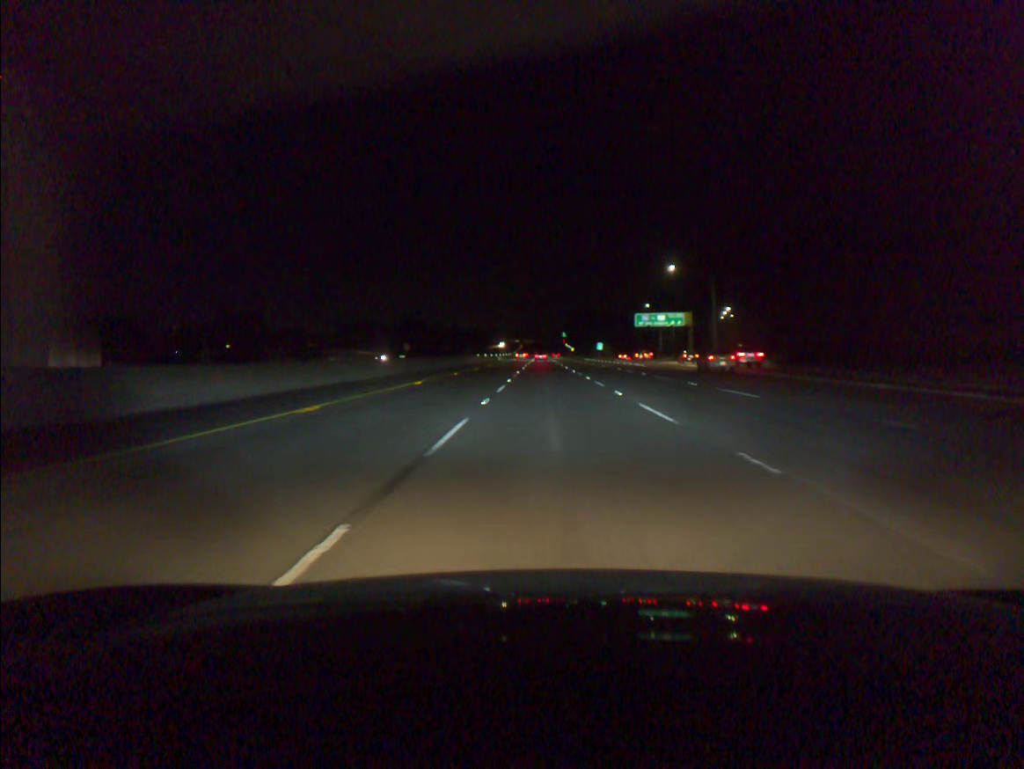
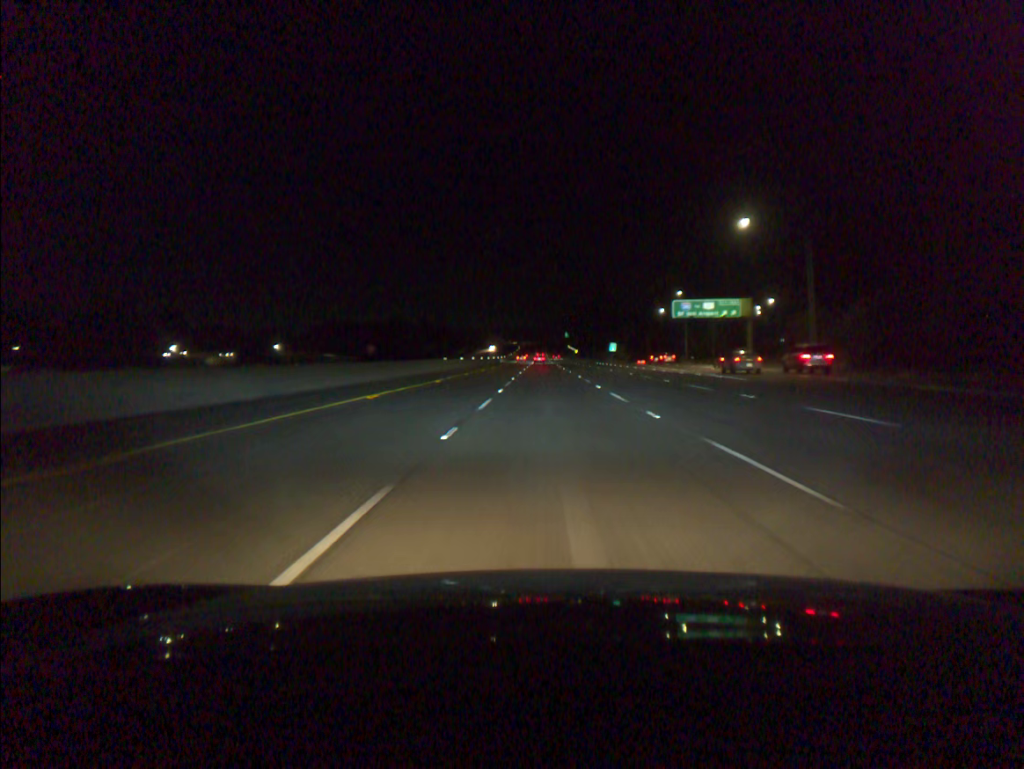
(0.0, +37.1) m; 0°
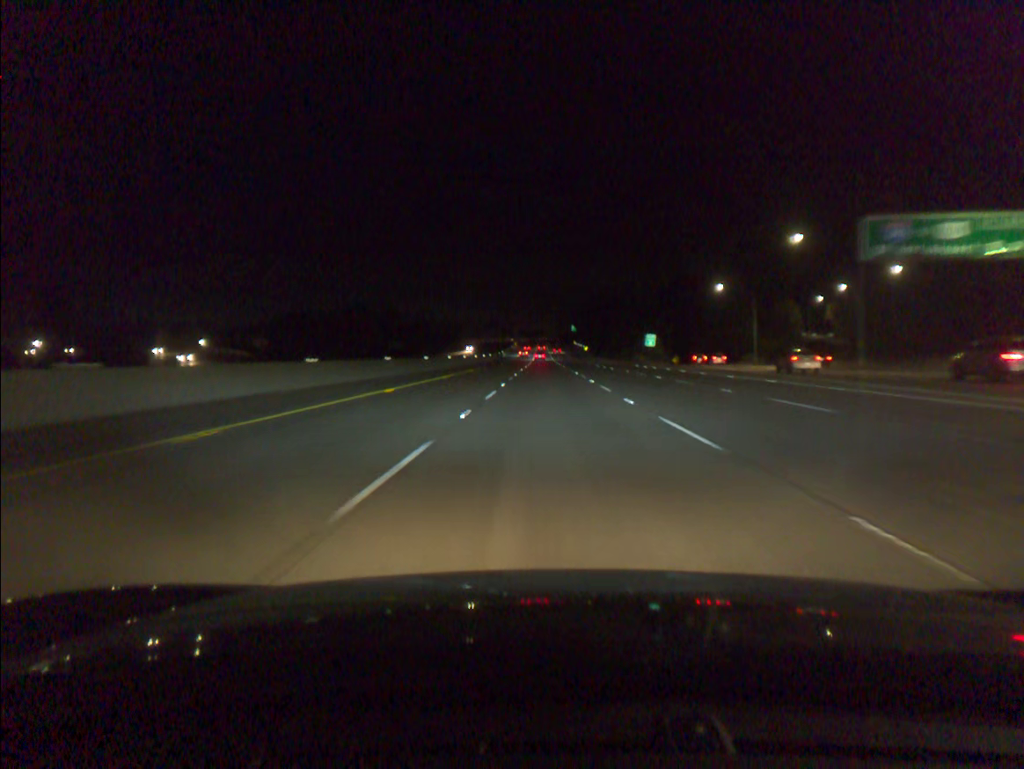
(+0.1, +55.6) m; 0°
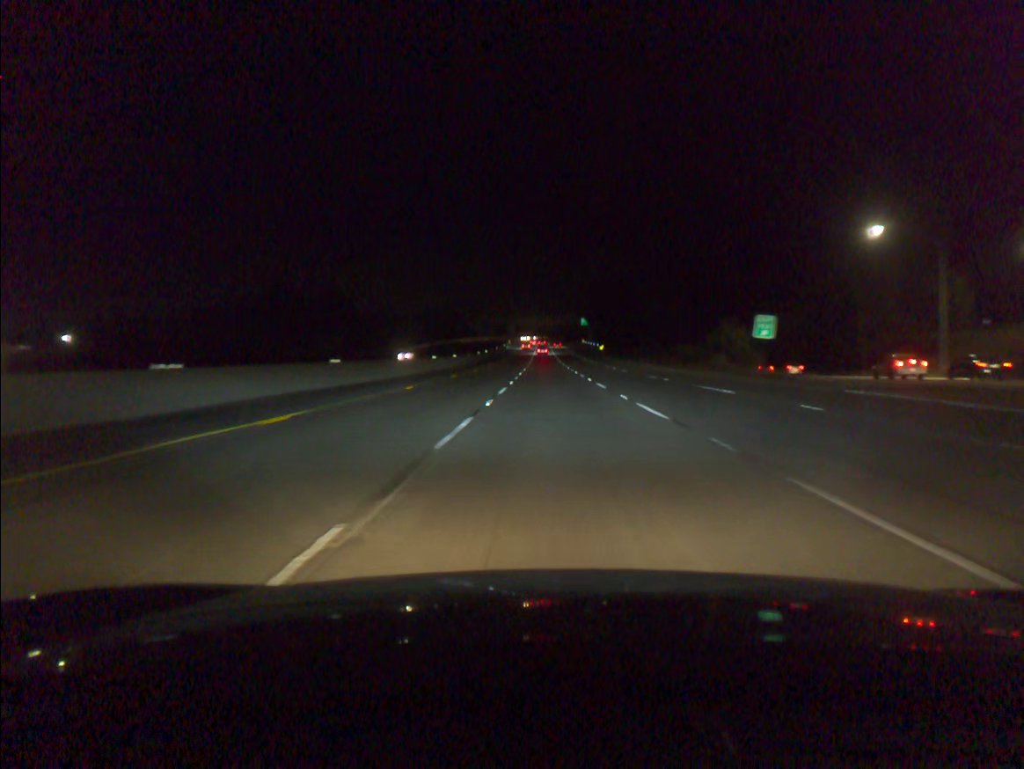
(-0.1, +55.6) m; 0°
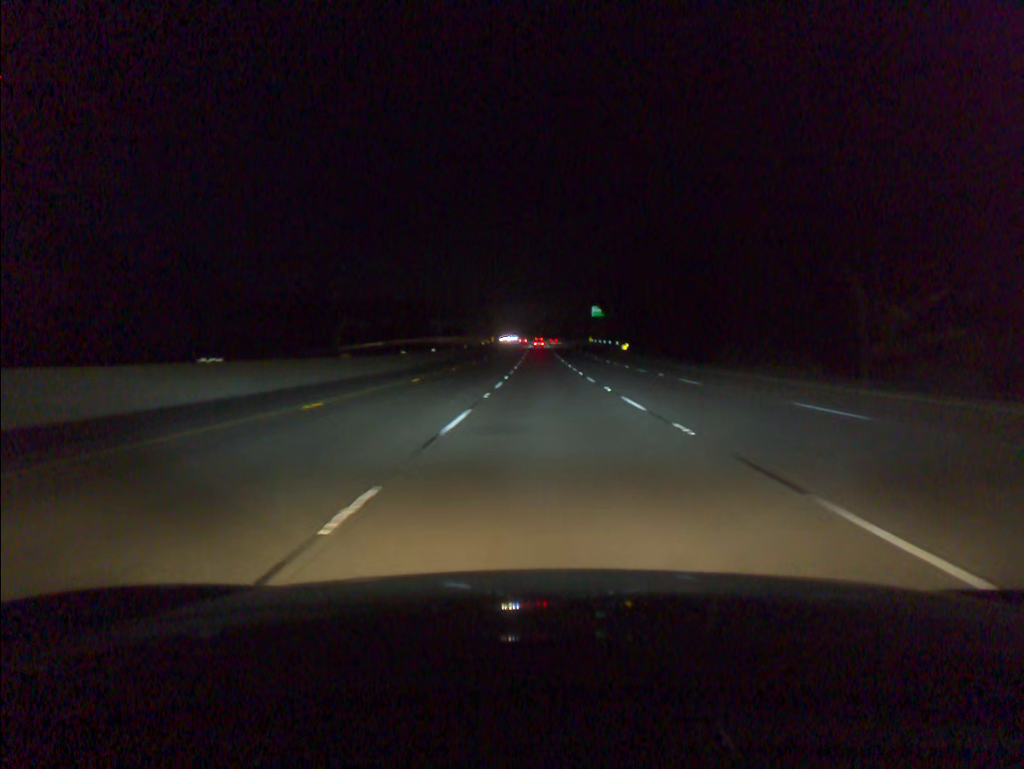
(+0.2, +55.4) m; 0°
